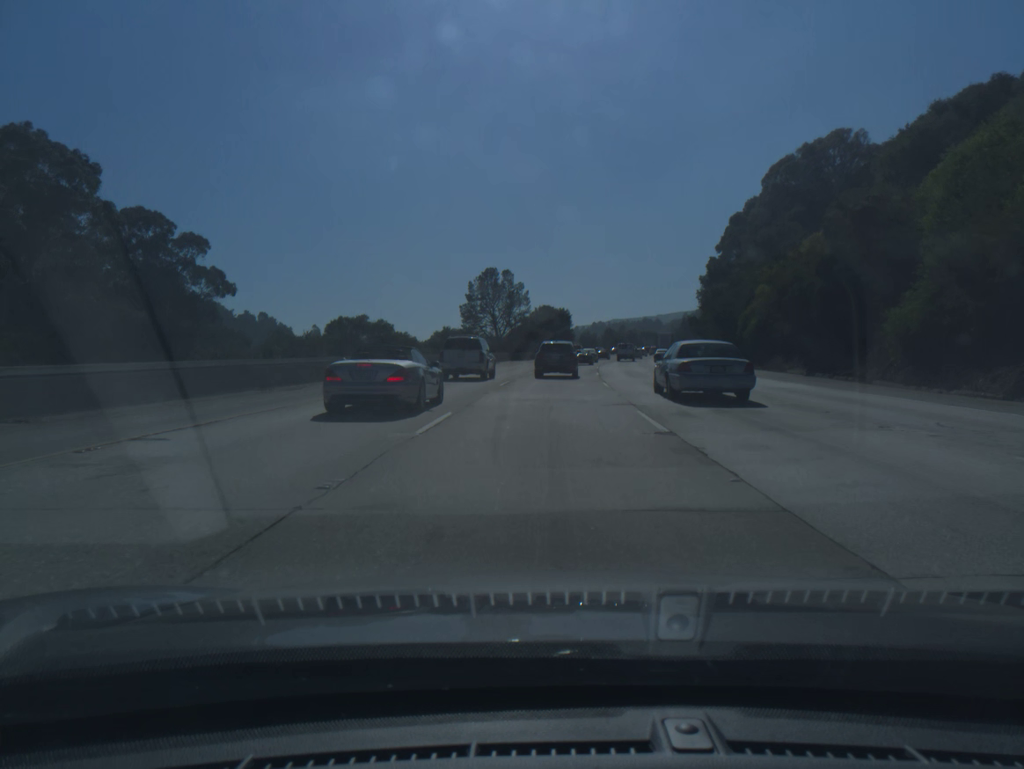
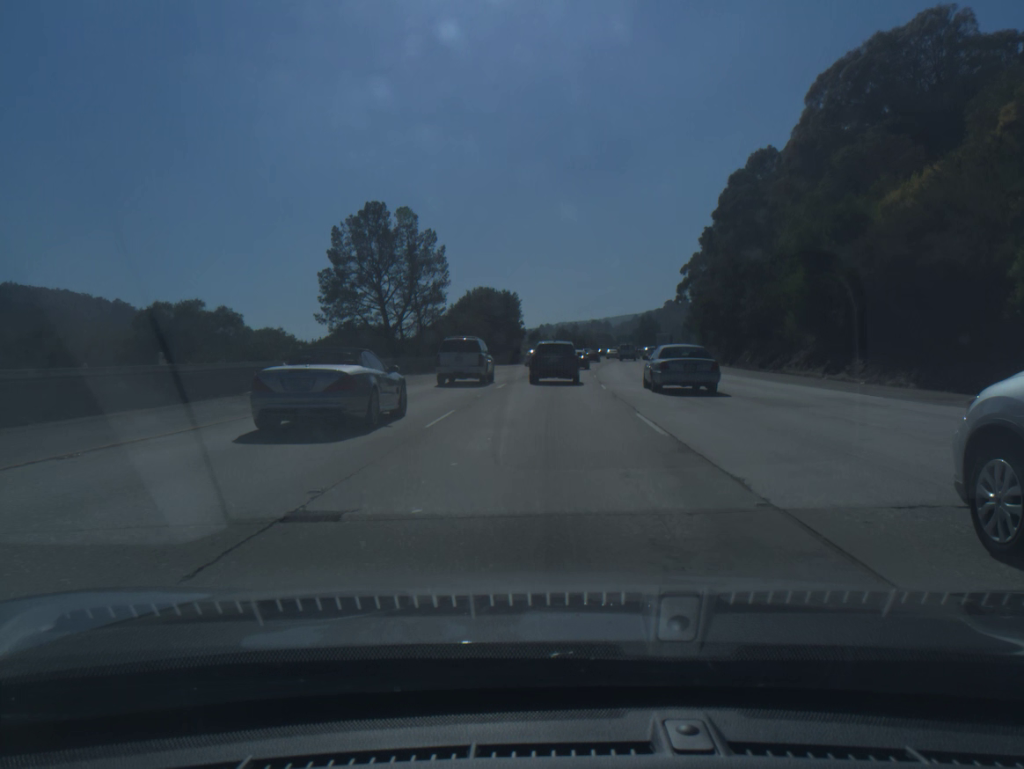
(+1.5, +43.9) m; +4°
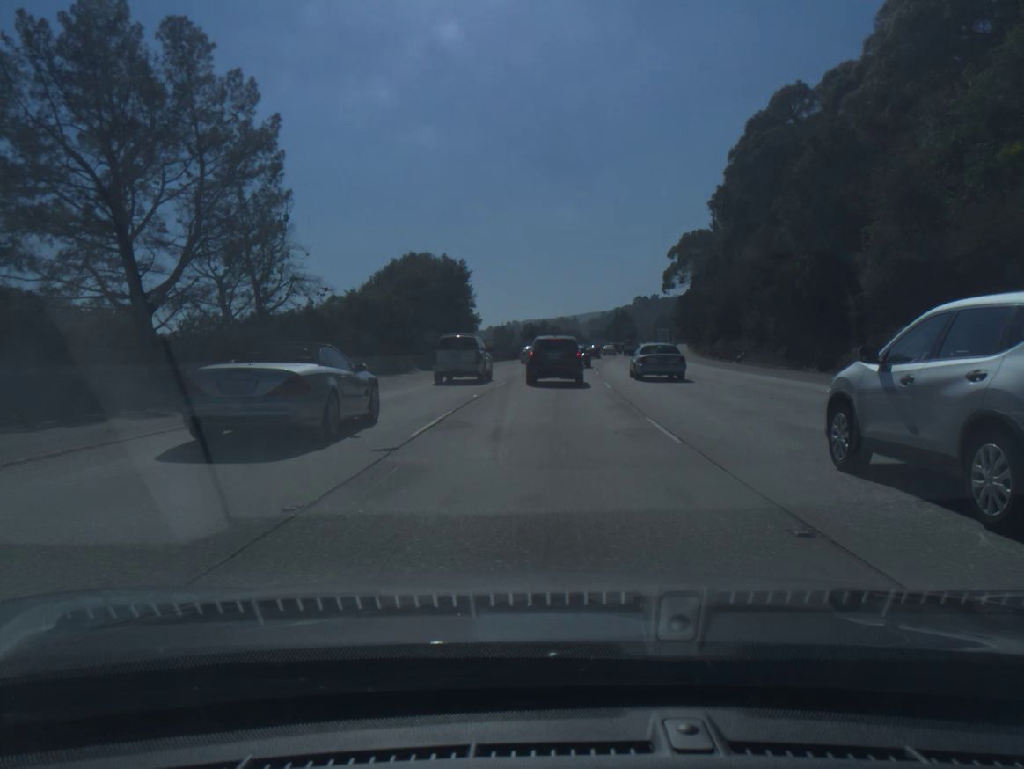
(+0.6, +30.4) m; +2°
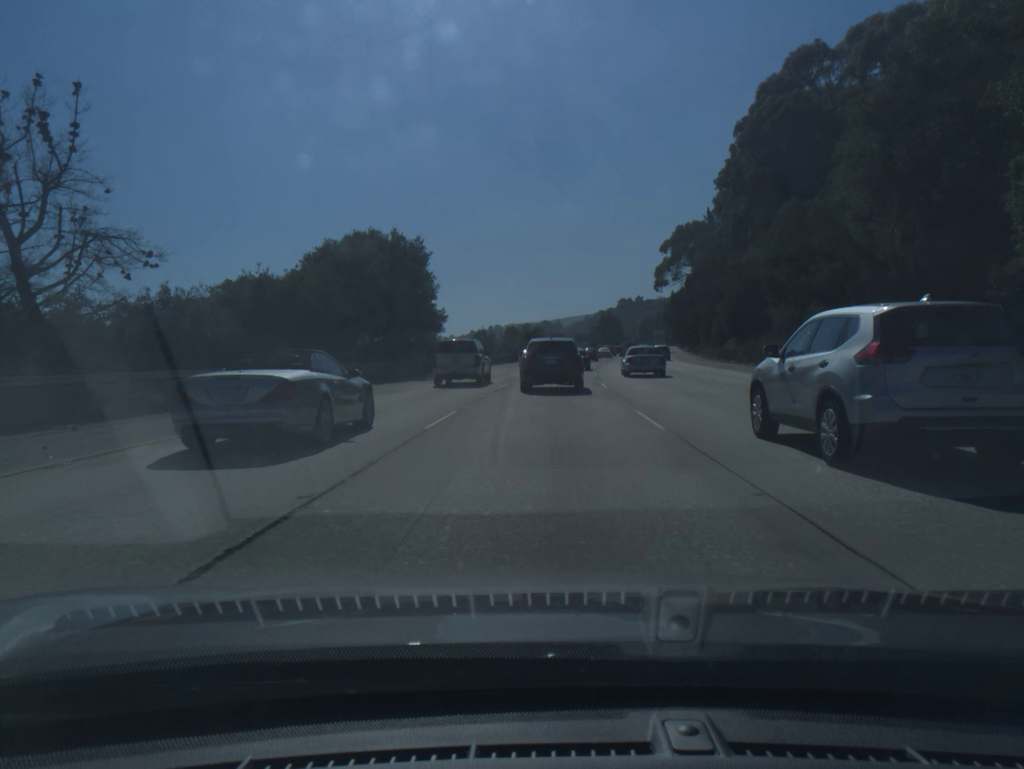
(+0.2, +13.3) m; +1°
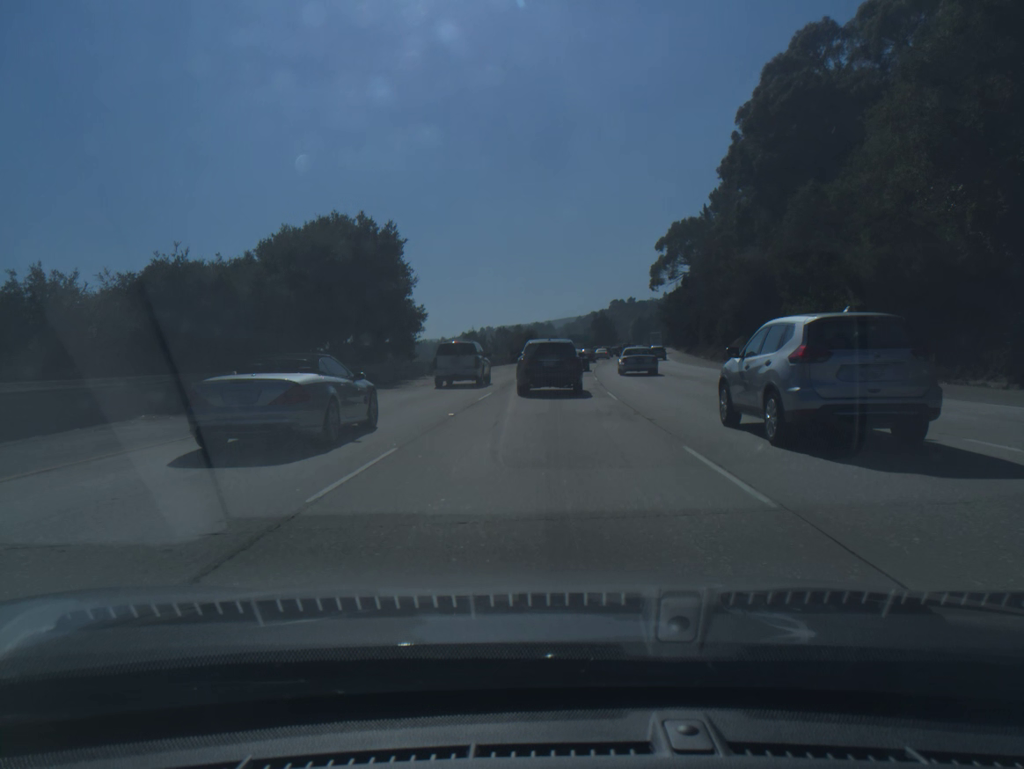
(0.0, +5.9) m; 0°
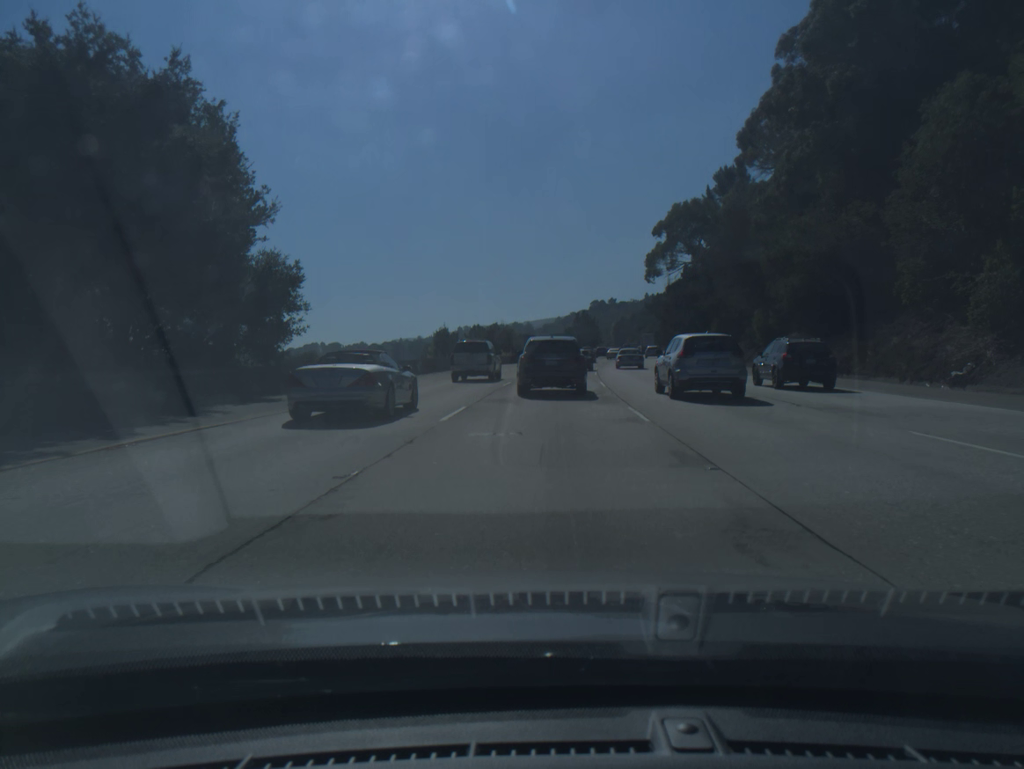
(+0.3, +21.7) m; +1°
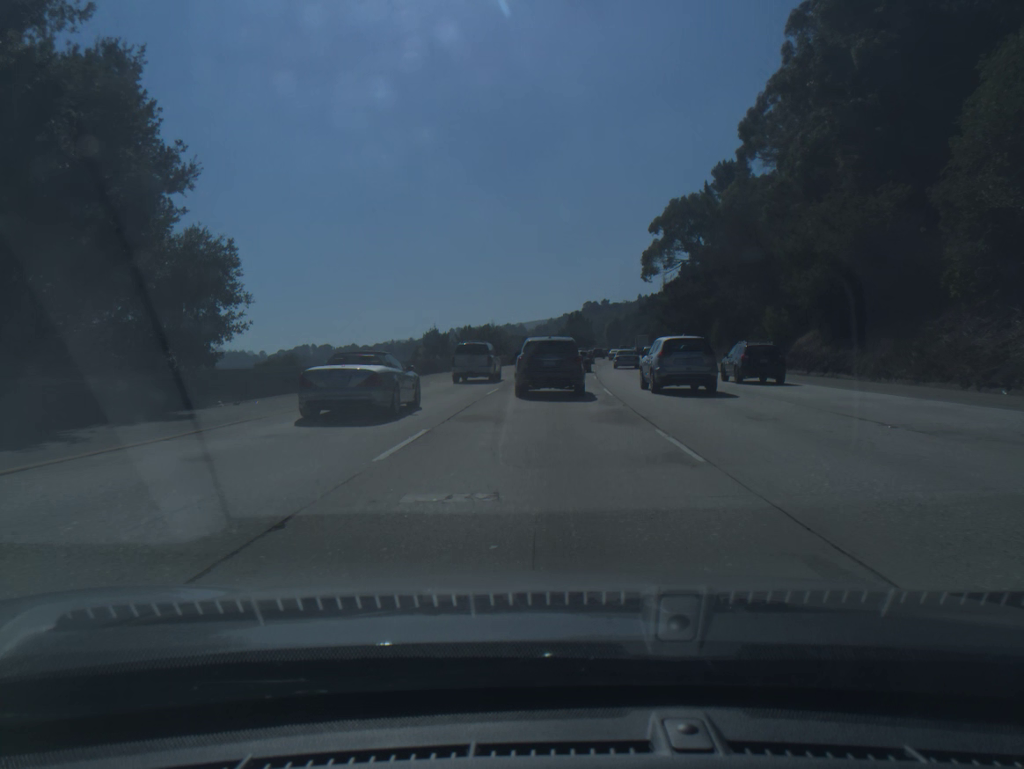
(0.0, +5.1) m; +1°
